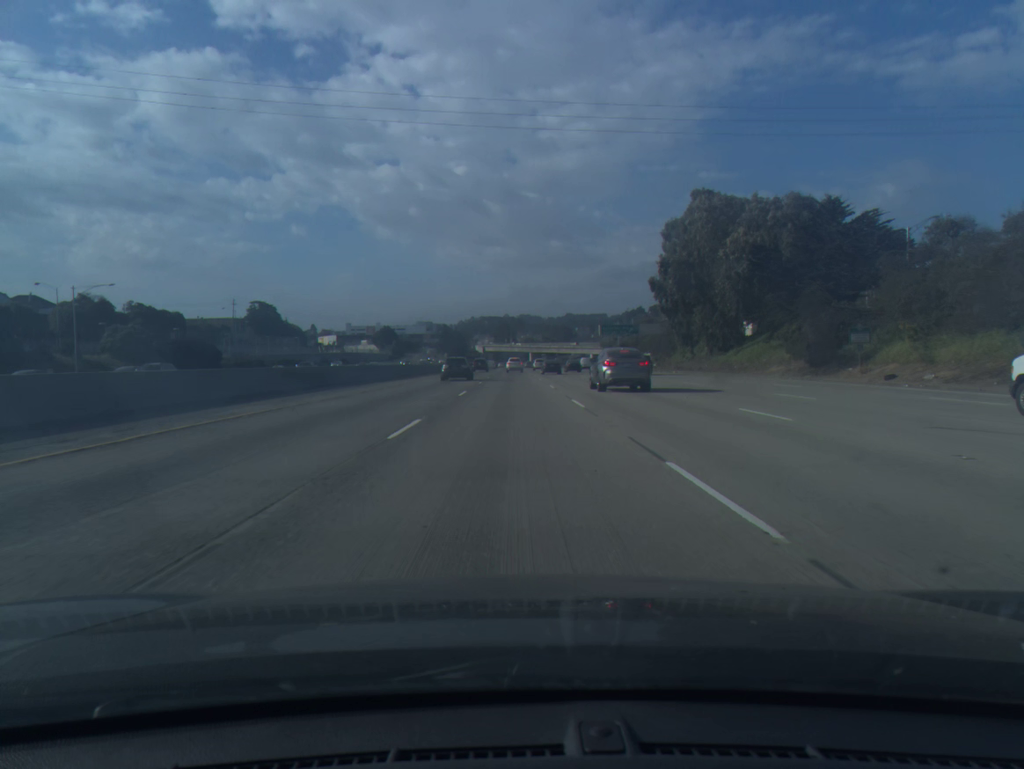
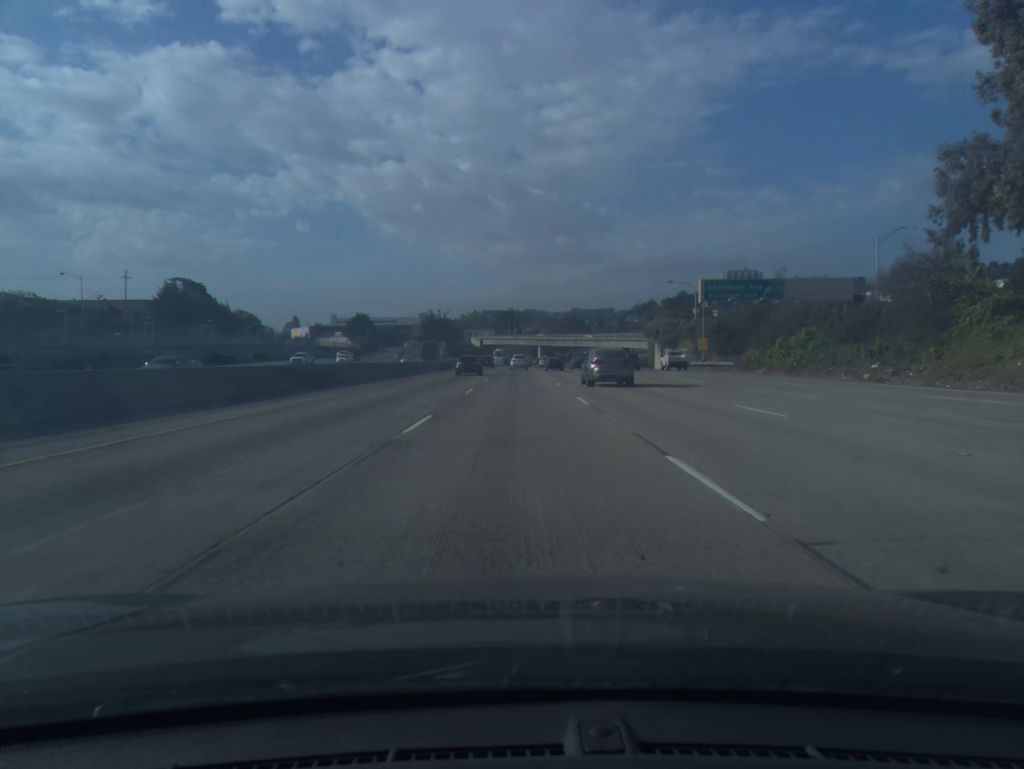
(-0.6, +72.5) m; 0°
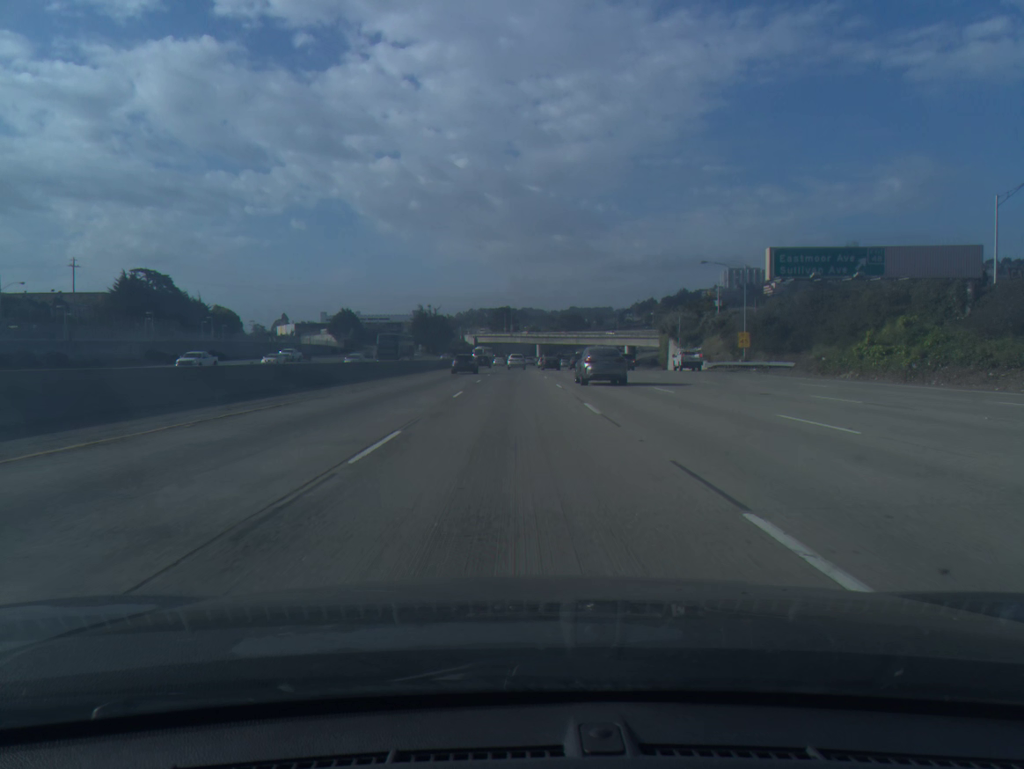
(0.0, +18.3) m; 0°
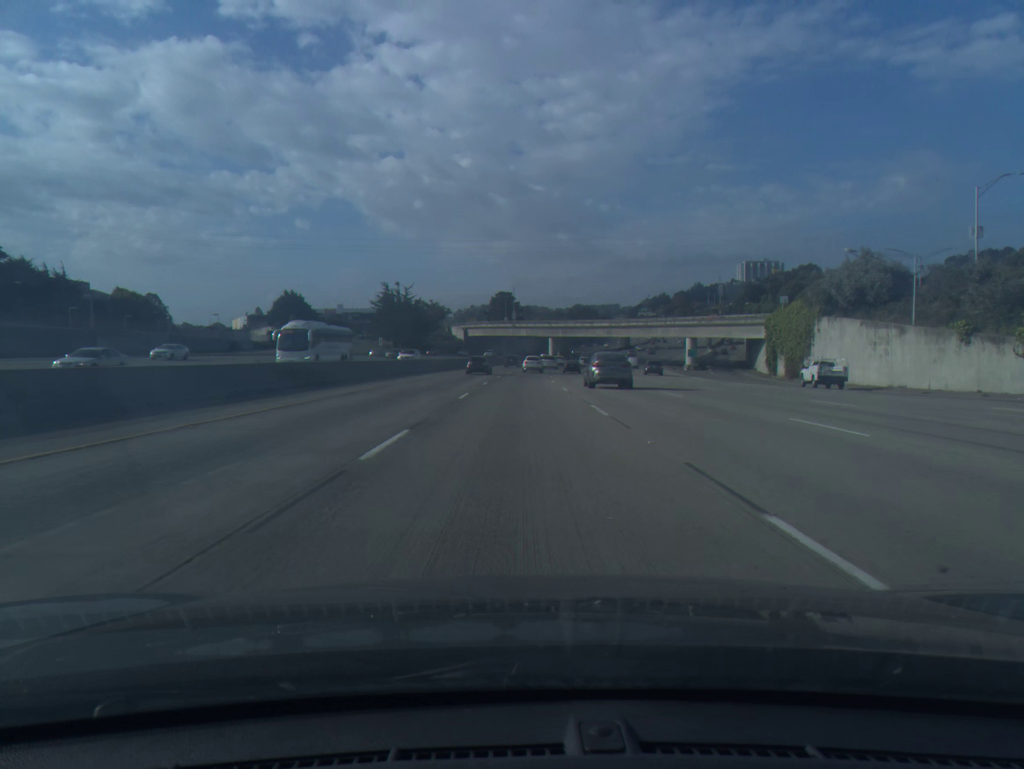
(-0.4, +73.1) m; 0°
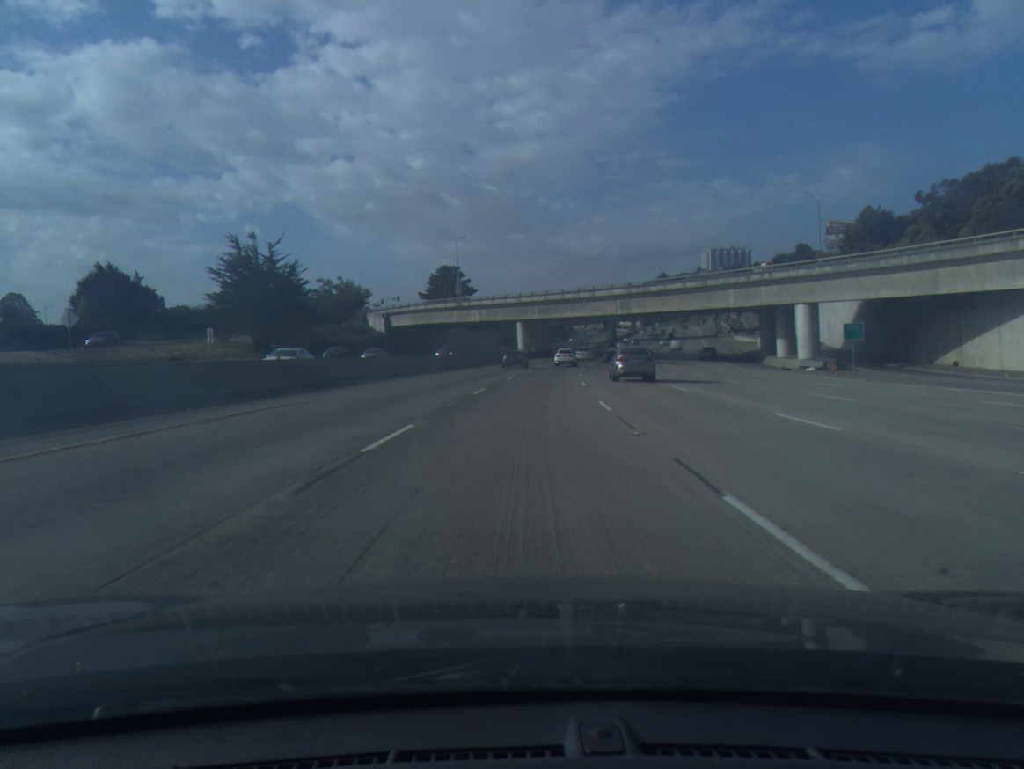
(+1.3, +72.5) m; +3°
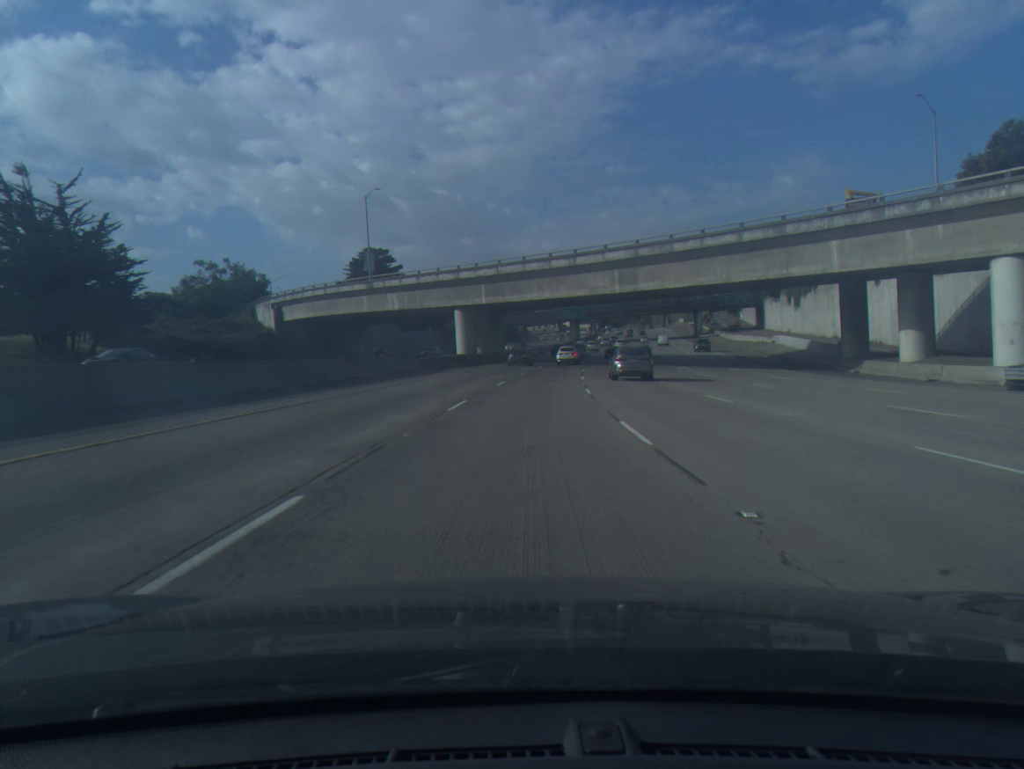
(+1.1, +36.0) m; +4°
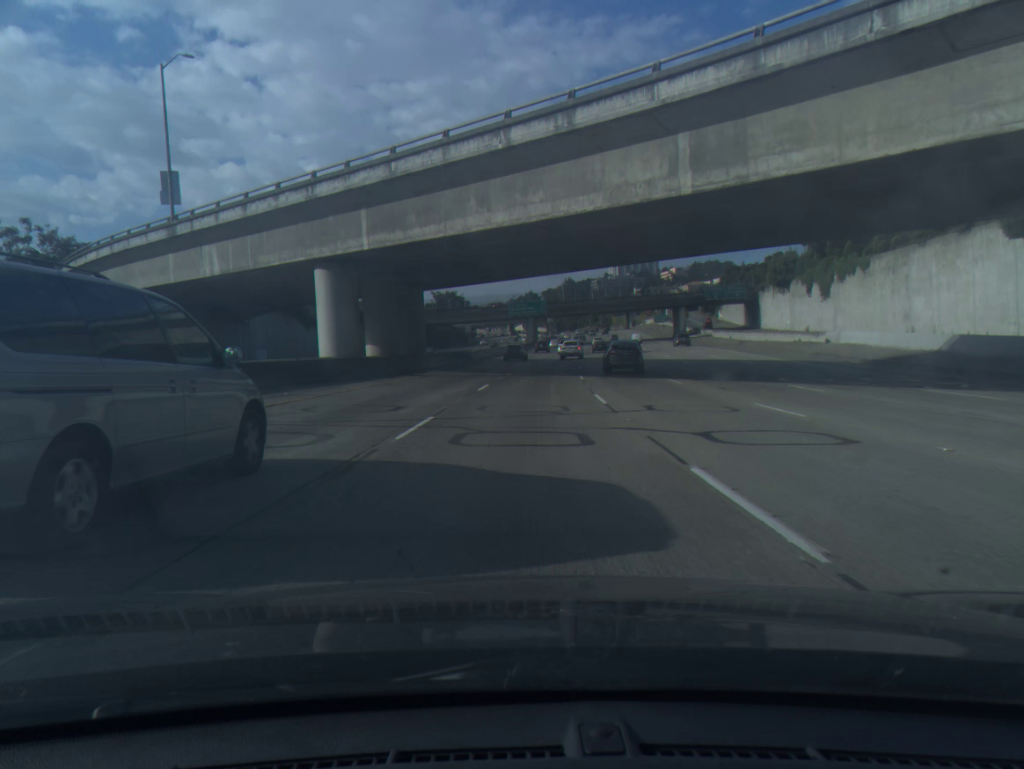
(+1.1, +35.7) m; +4°
